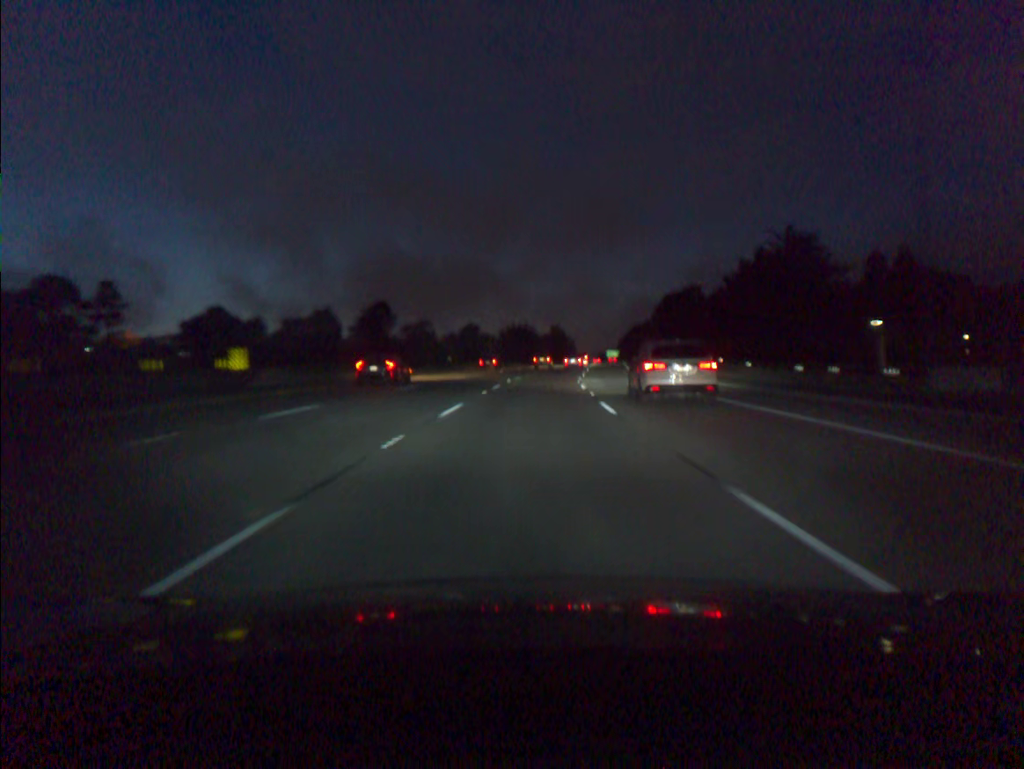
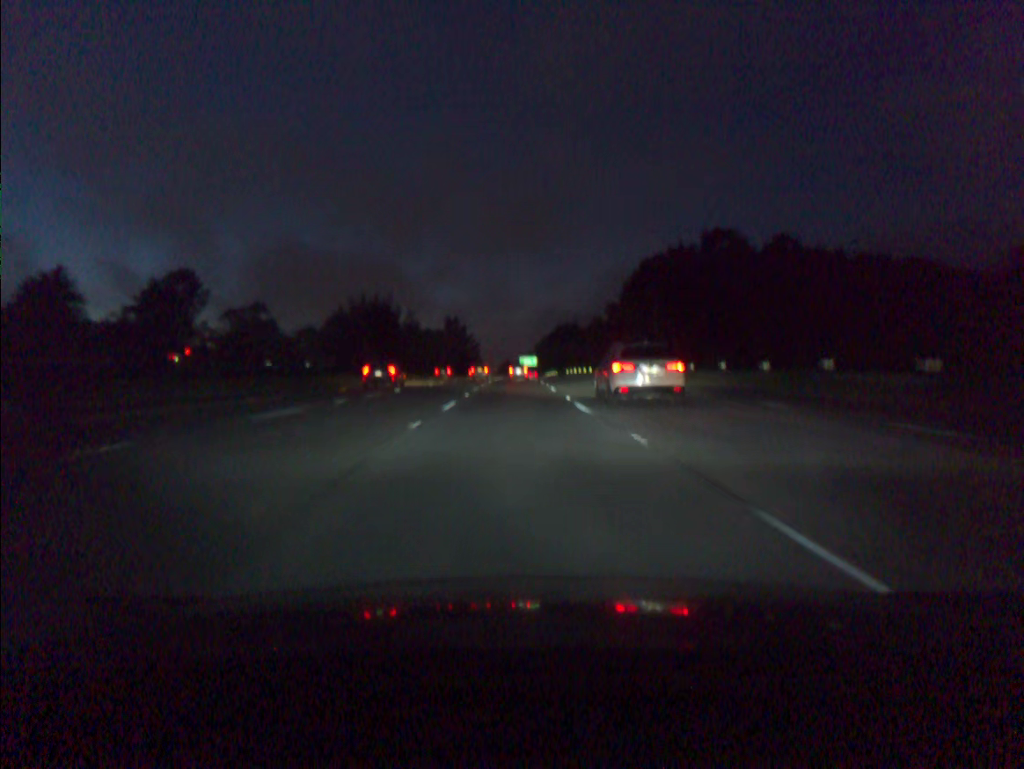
(+6.2, +87.1) m; +7°
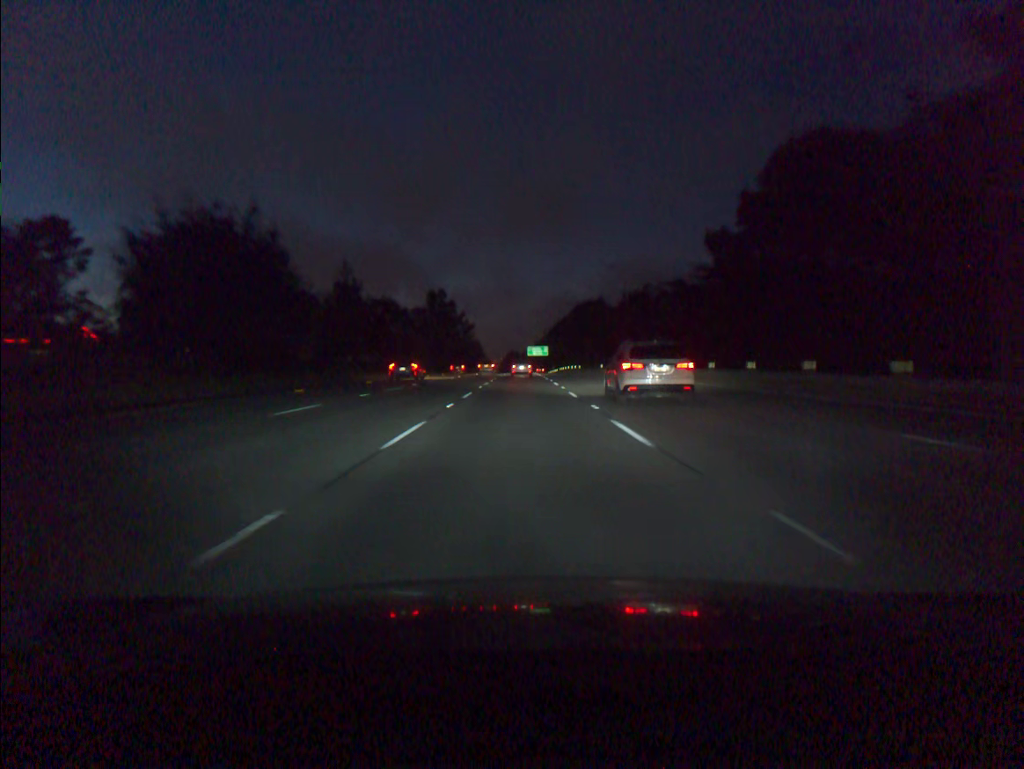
(-0.2, +52.9) m; -1°
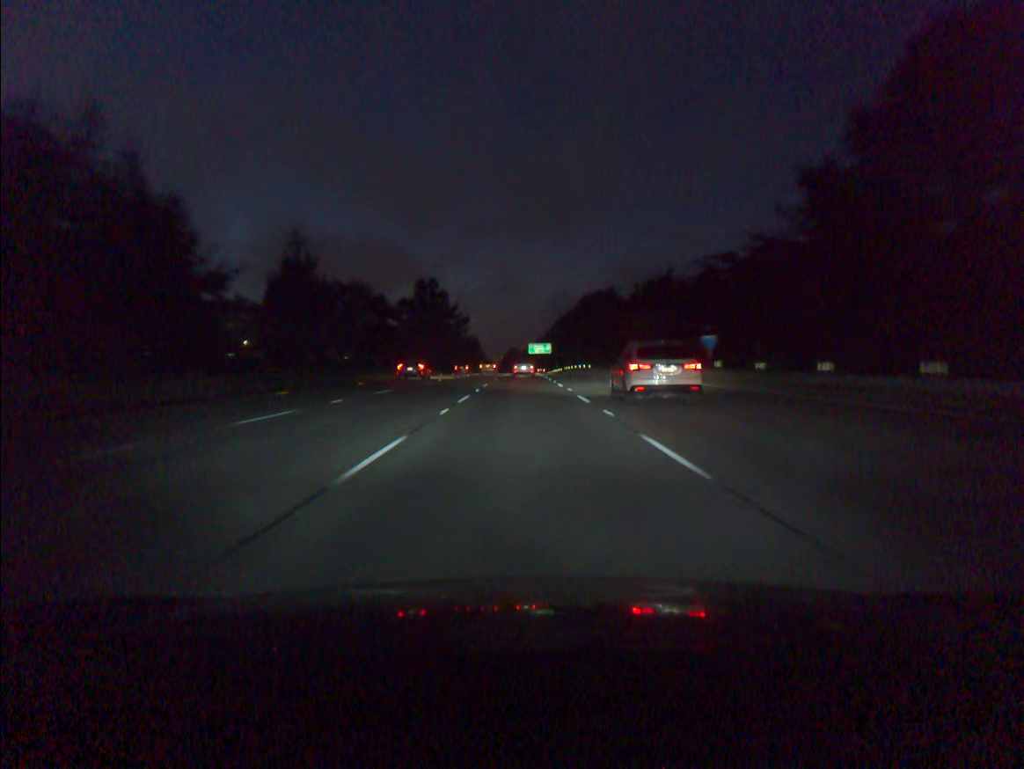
(0.0, +17.5) m; 0°
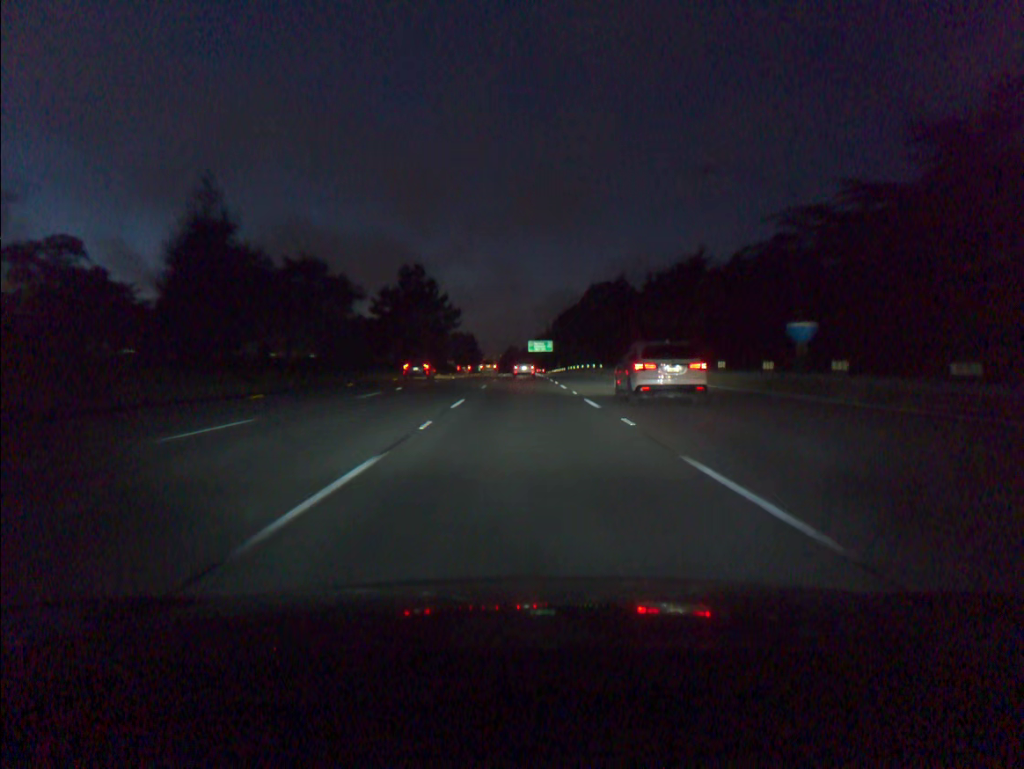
(0.0, +17.4) m; 0°
